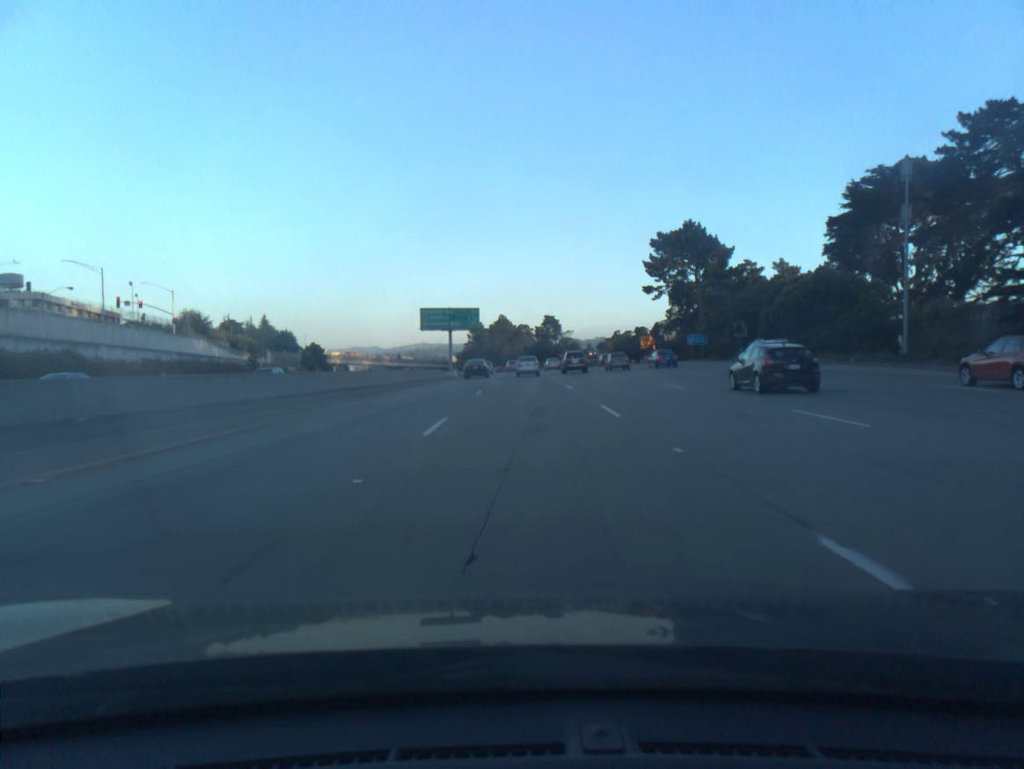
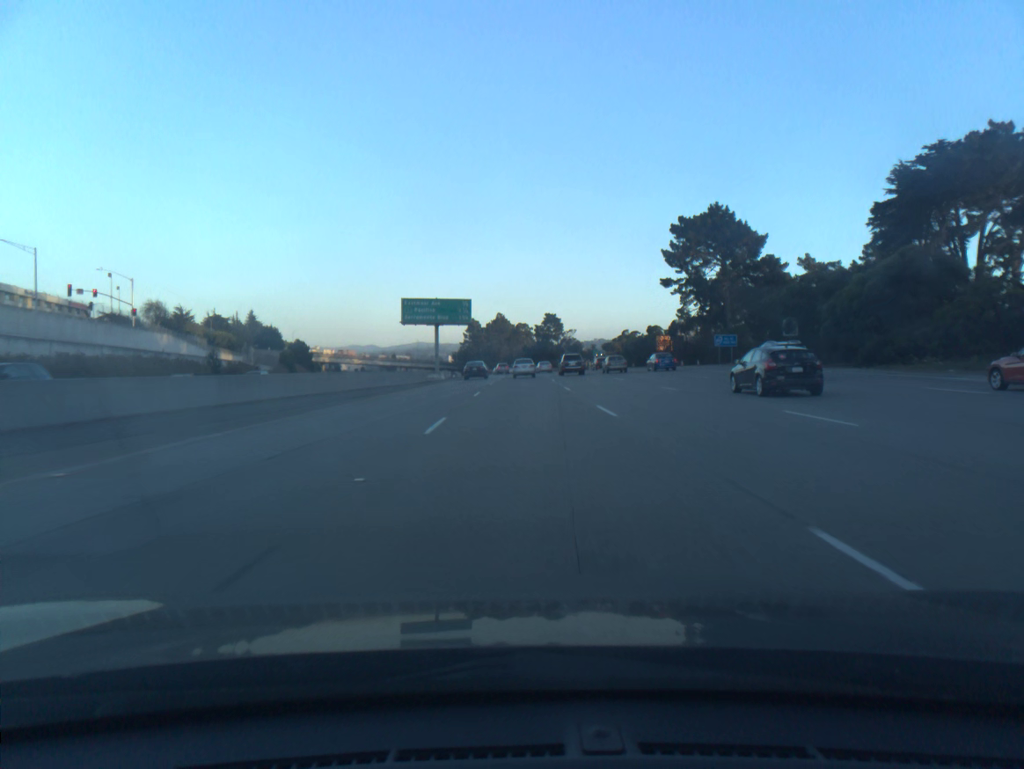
(0.0, +14.3) m; 0°
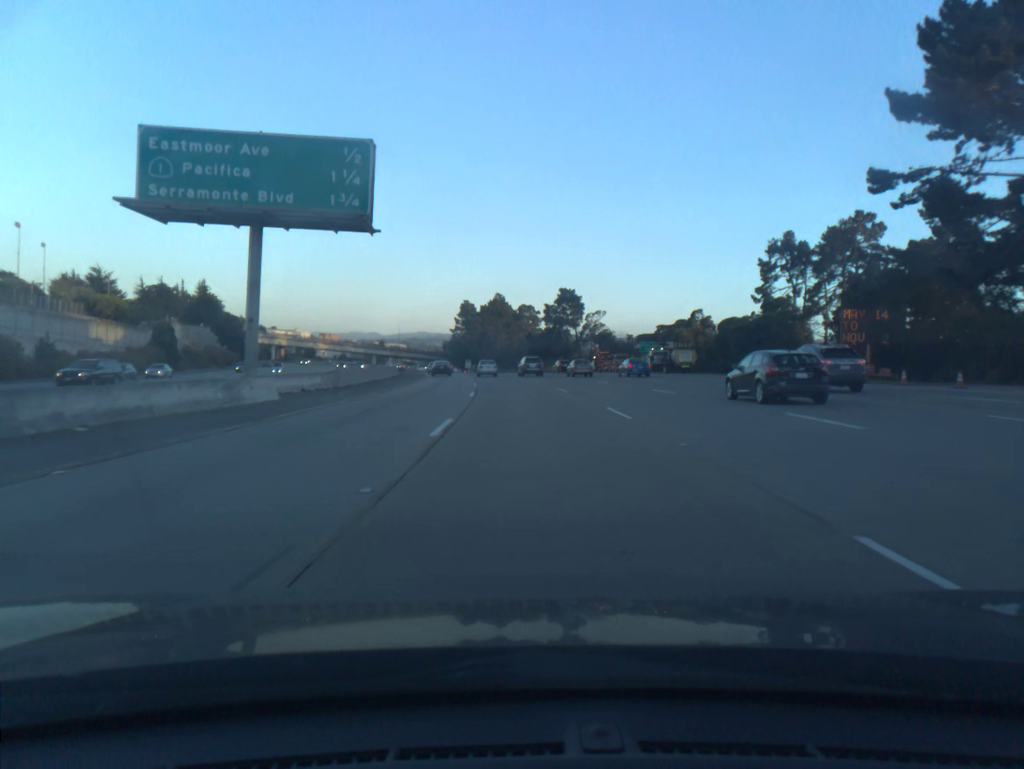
(+0.1, +58.5) m; 0°
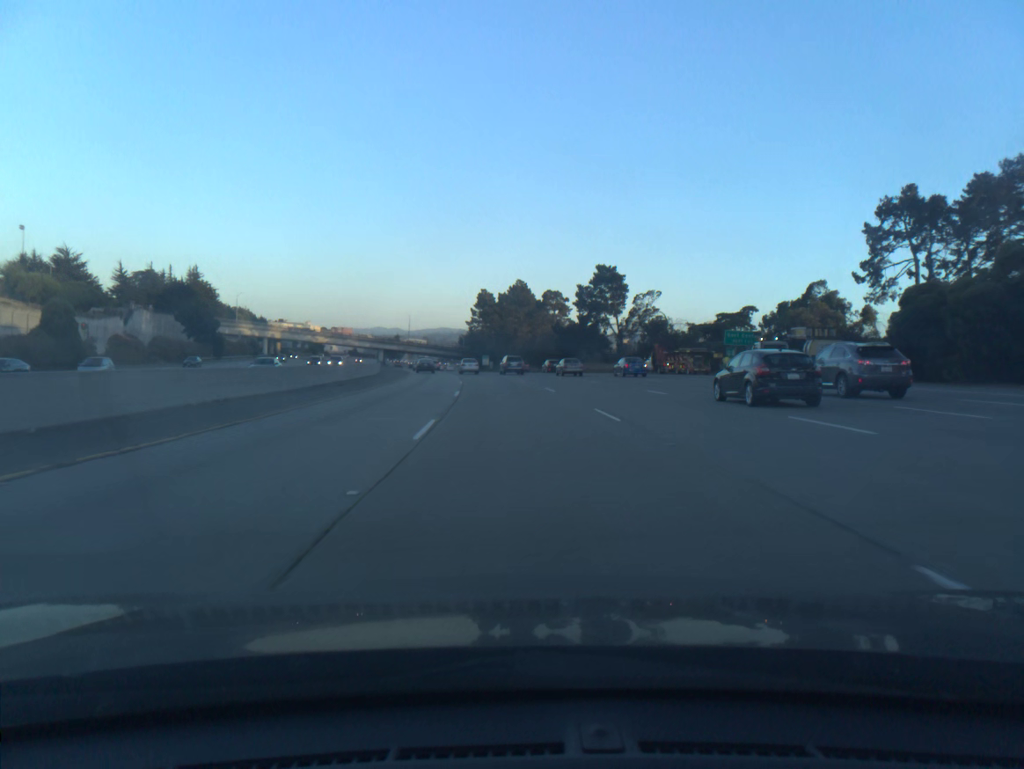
(-0.4, +30.1) m; -2°
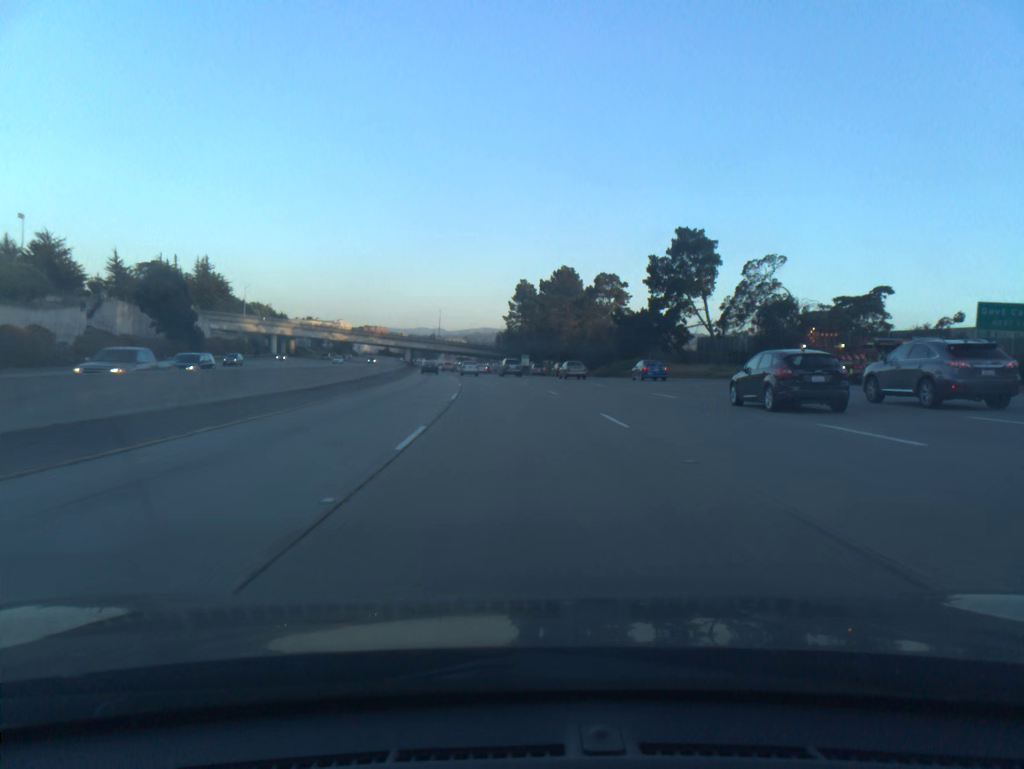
(-0.7, +30.7) m; -3°
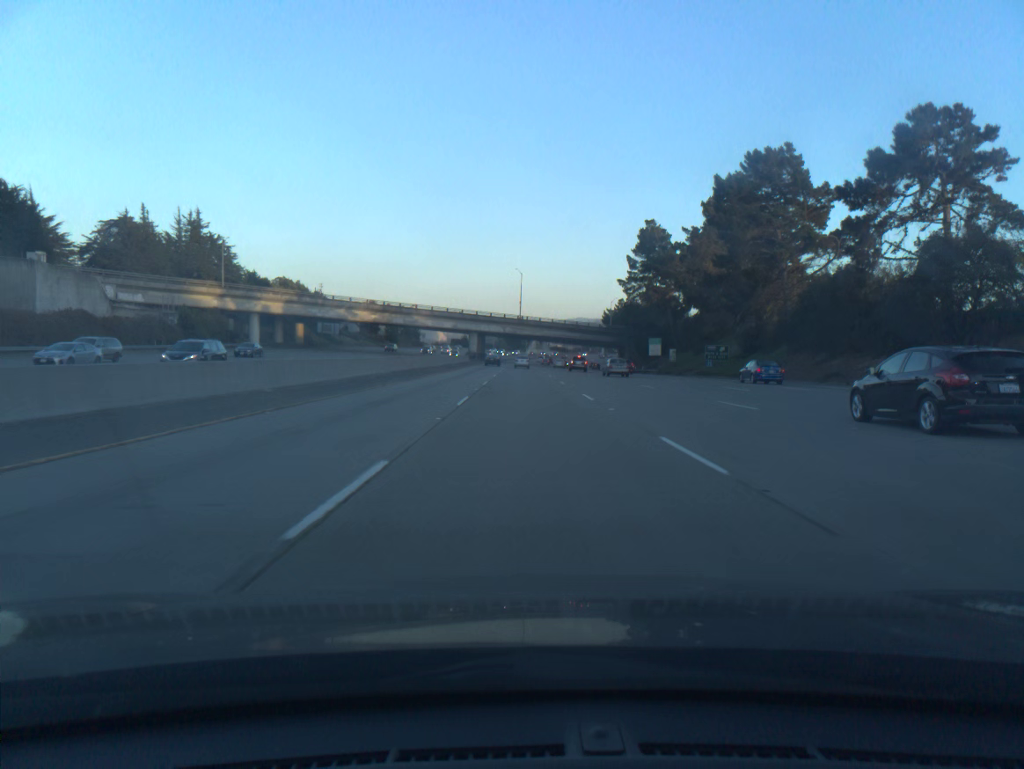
(-5.2, +78.5) m; -7°
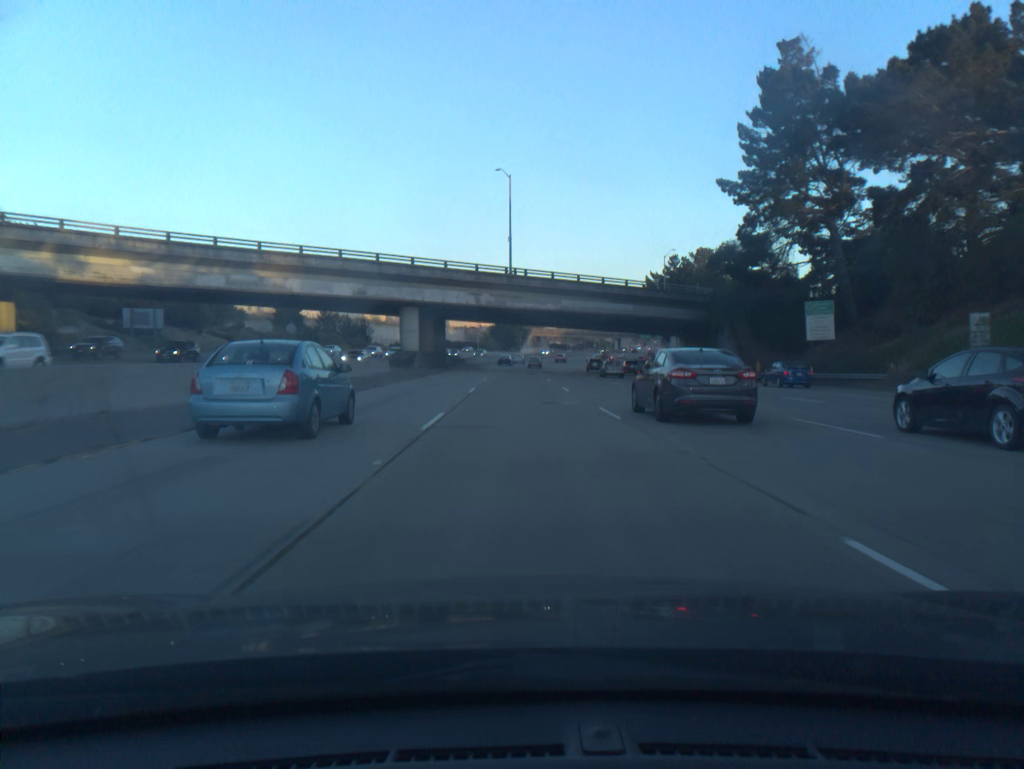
(-0.1, +79.7) m; 0°
